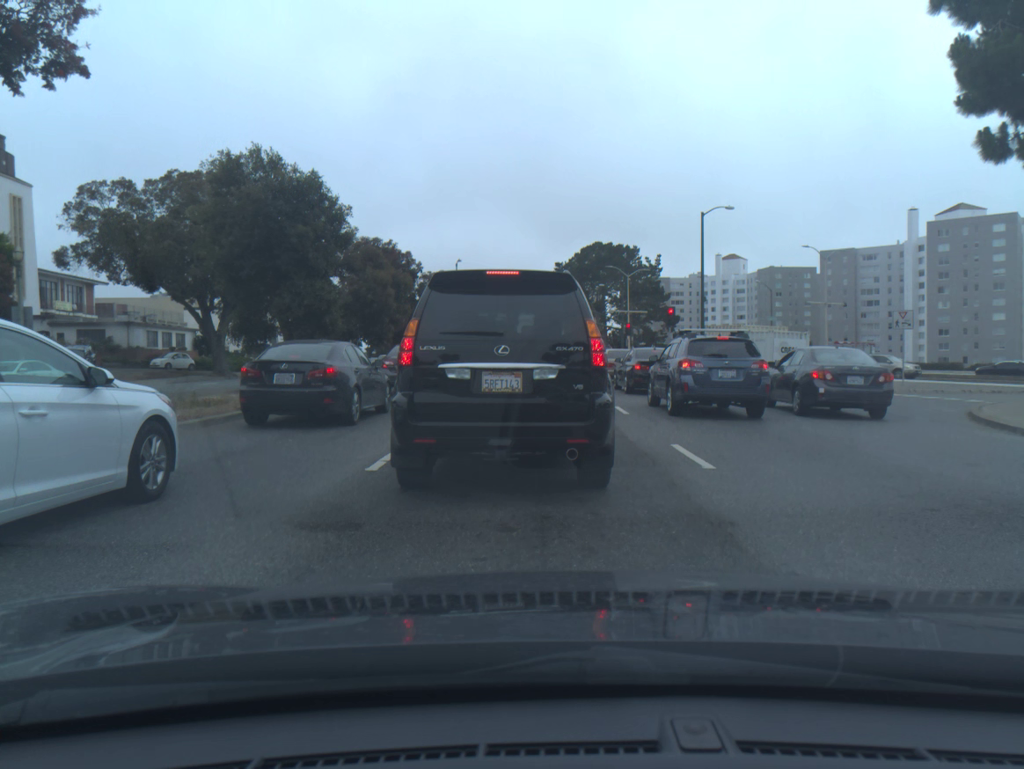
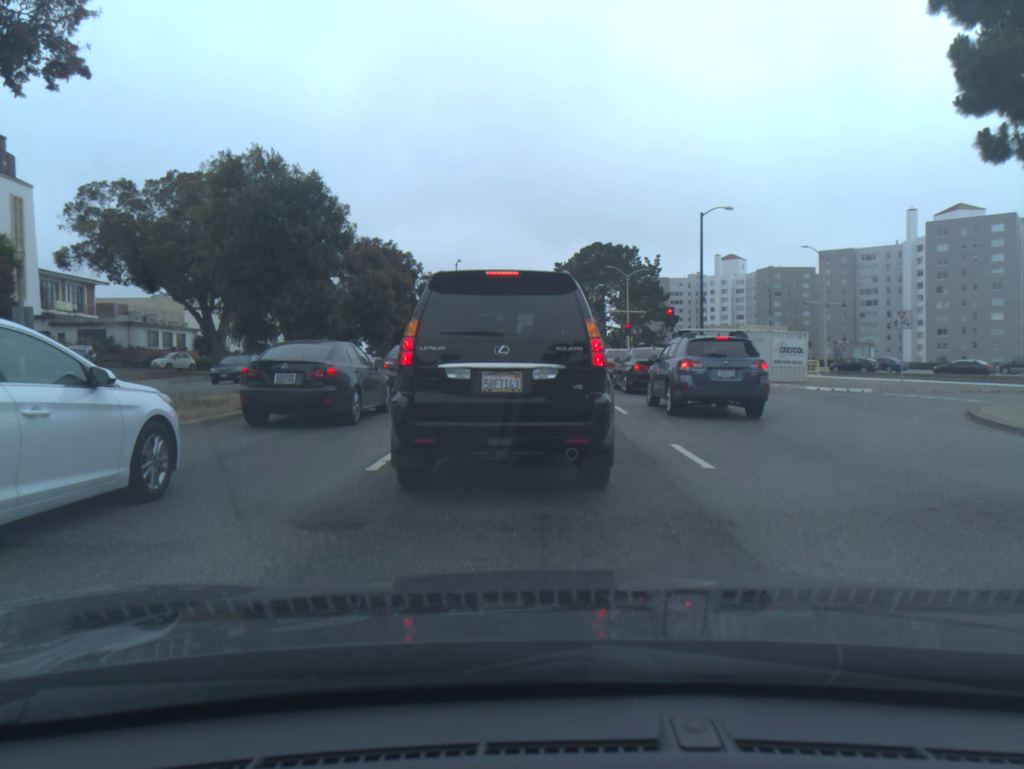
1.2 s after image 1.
(0.0, 0.0) m; 0°
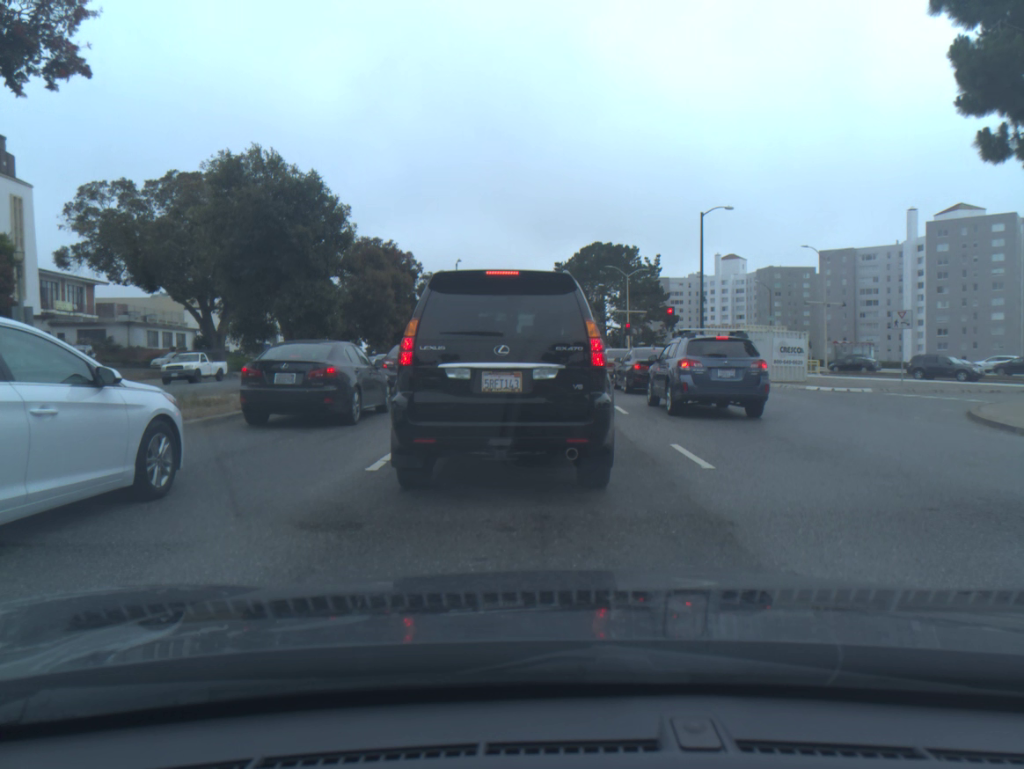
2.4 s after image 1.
(0.0, 0.0) m; 0°
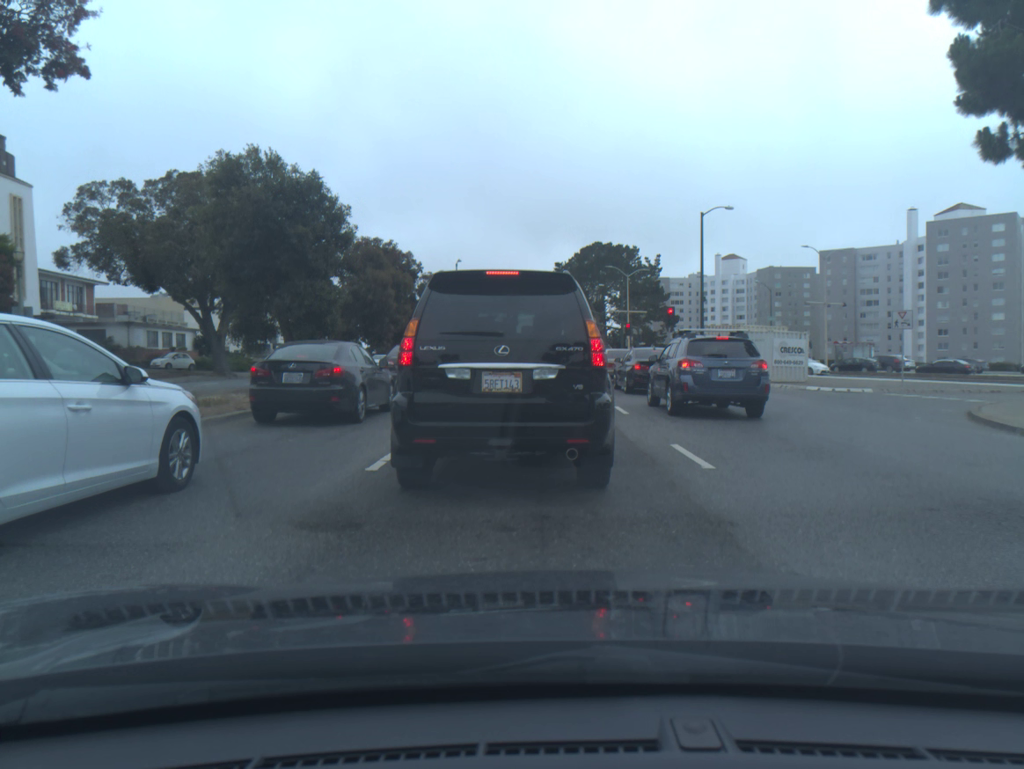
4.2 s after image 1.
(0.0, 0.0) m; 0°
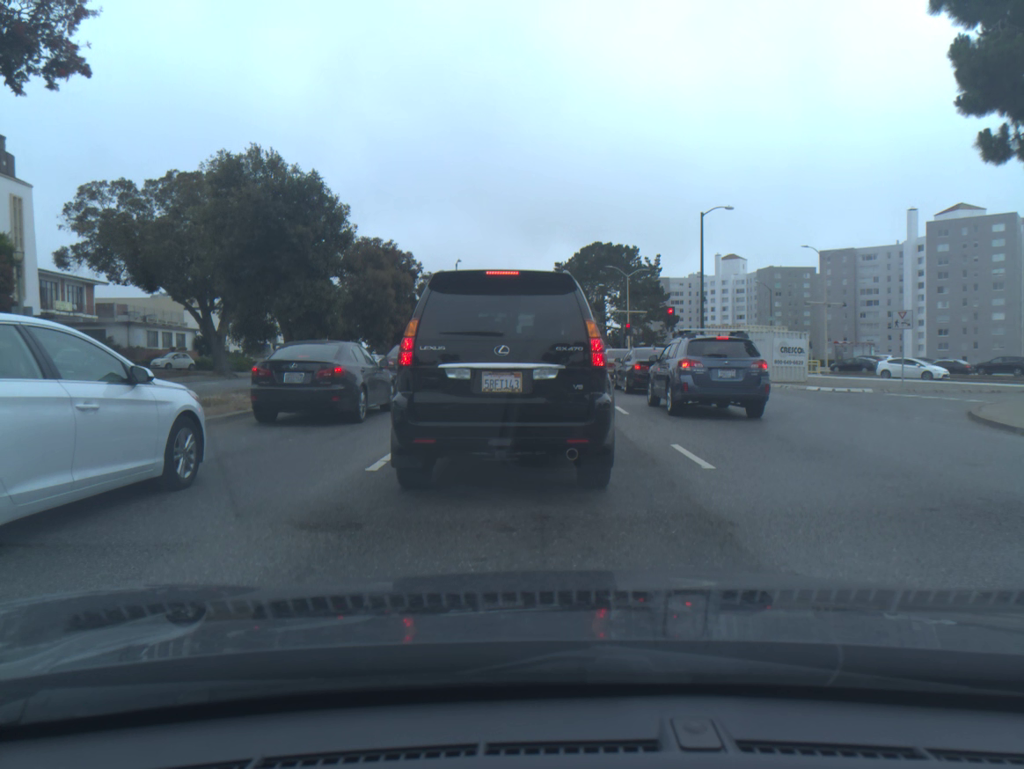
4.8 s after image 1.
(0.0, 0.0) m; 0°
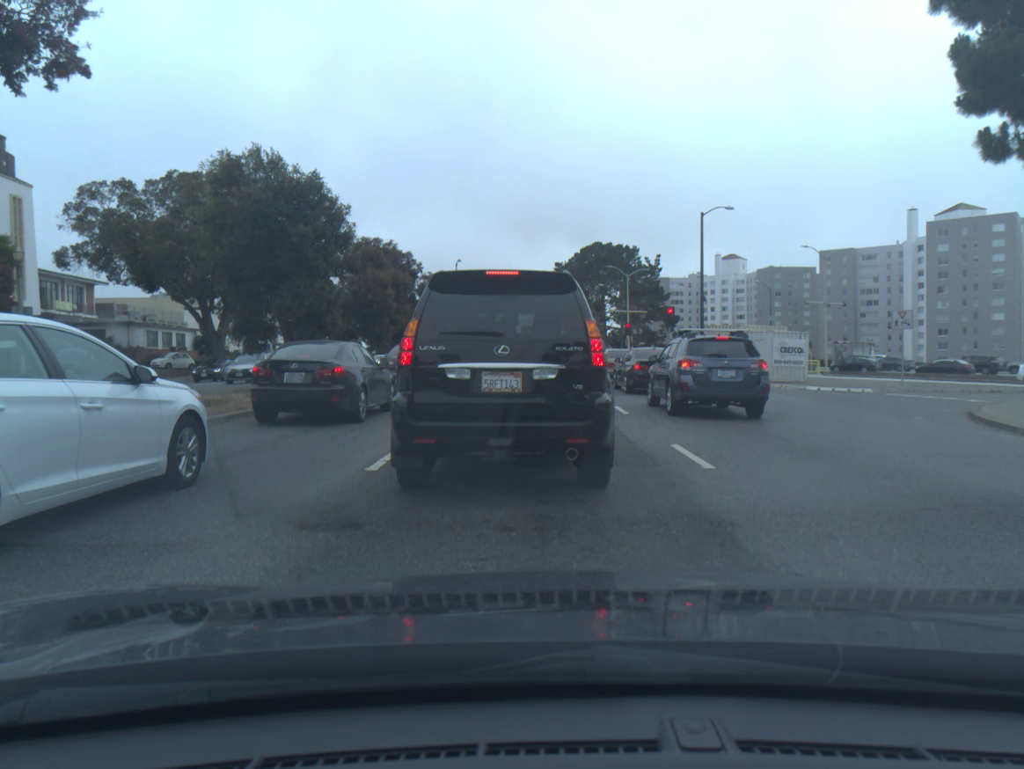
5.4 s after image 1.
(0.0, 0.0) m; 0°
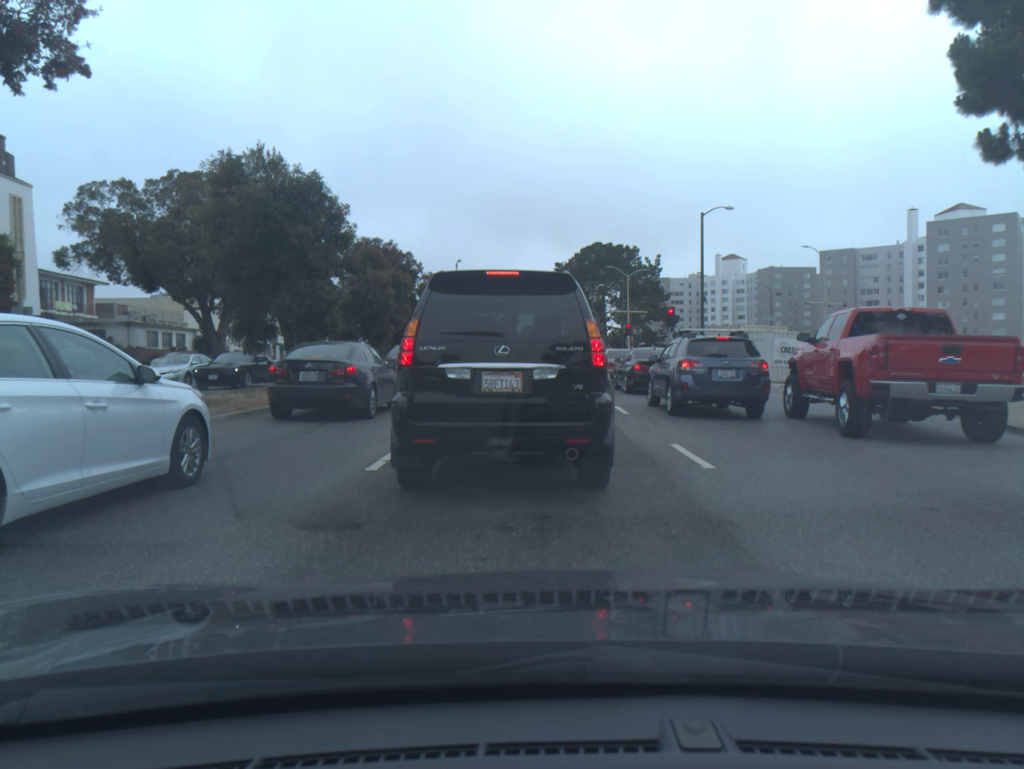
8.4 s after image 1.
(0.0, 0.0) m; 0°
